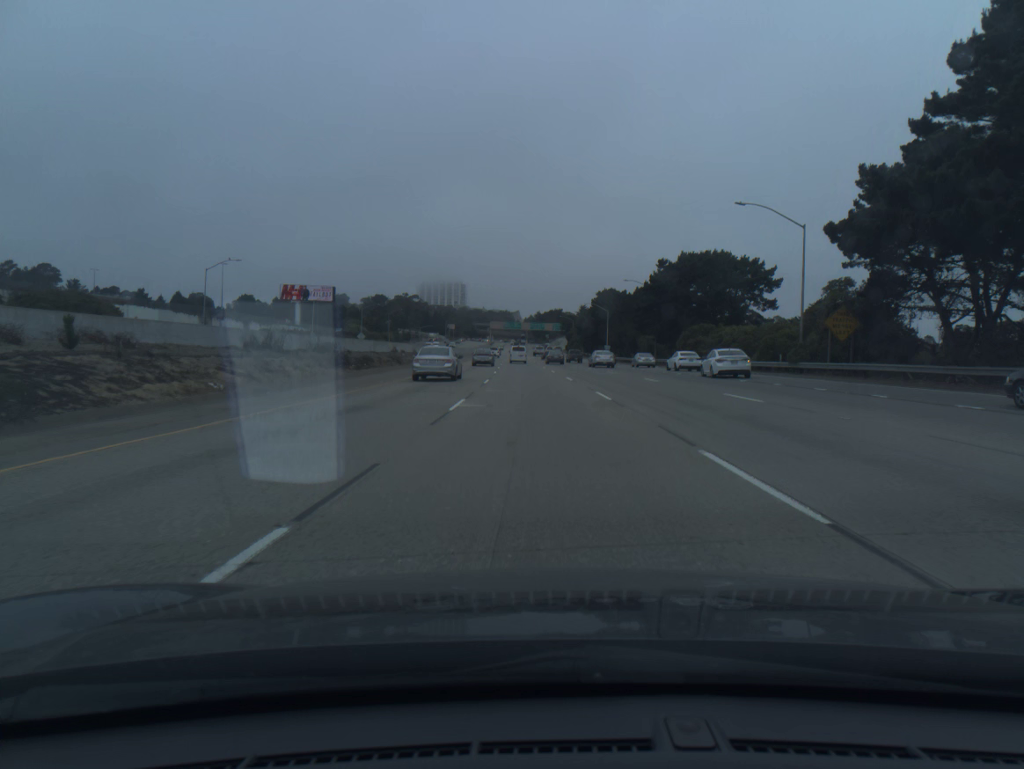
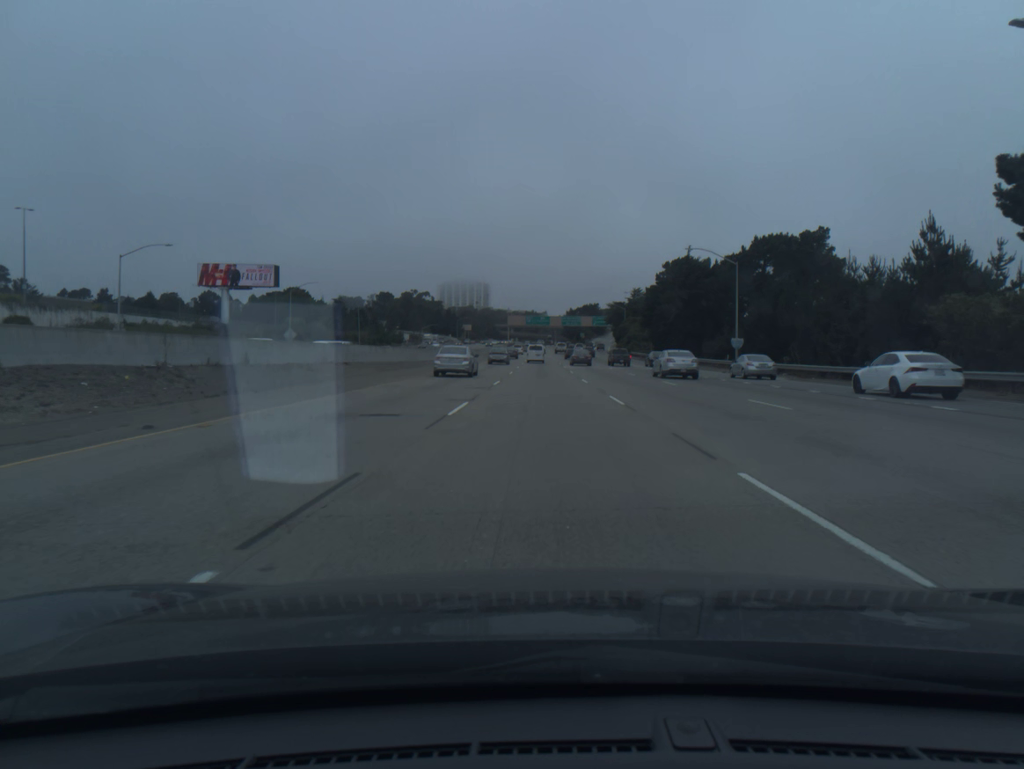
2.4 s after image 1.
(-1.7, +74.5) m; -2°
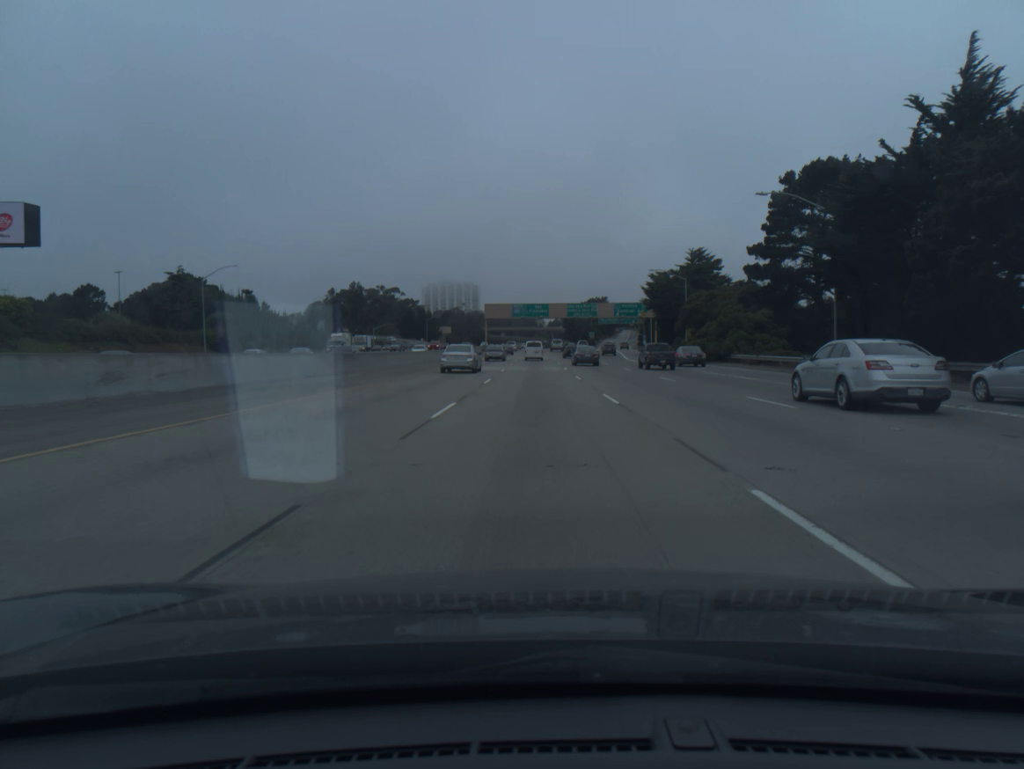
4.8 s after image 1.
(+0.4, +74.2) m; 0°
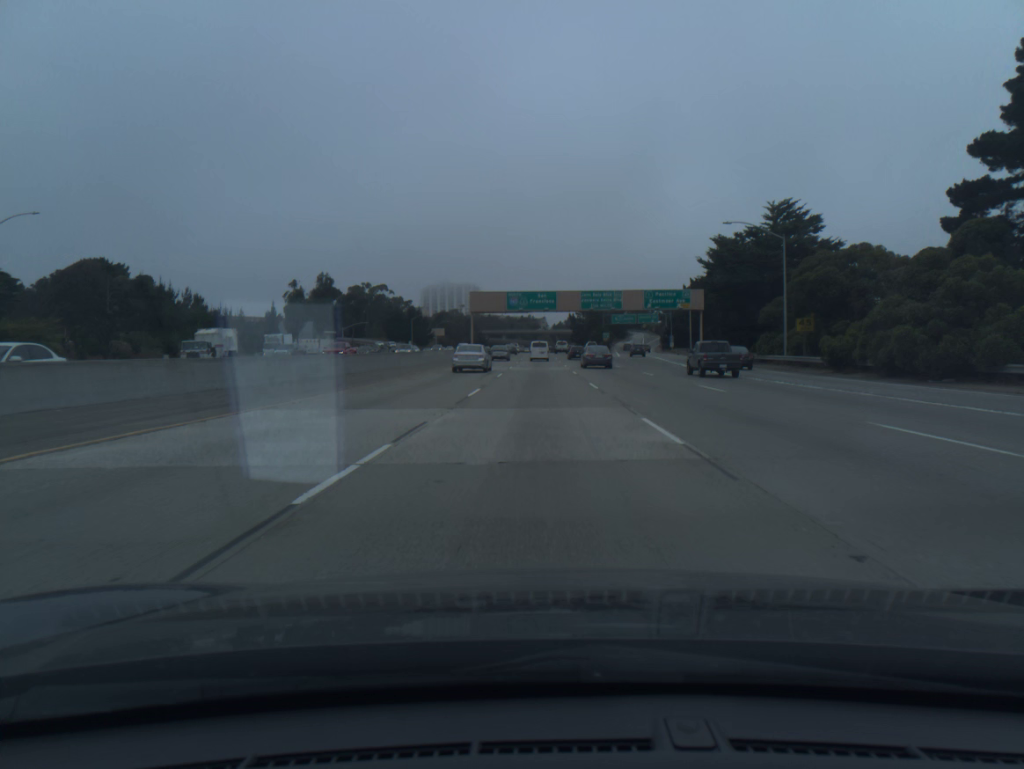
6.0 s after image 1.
(-0.1, +36.9) m; 0°
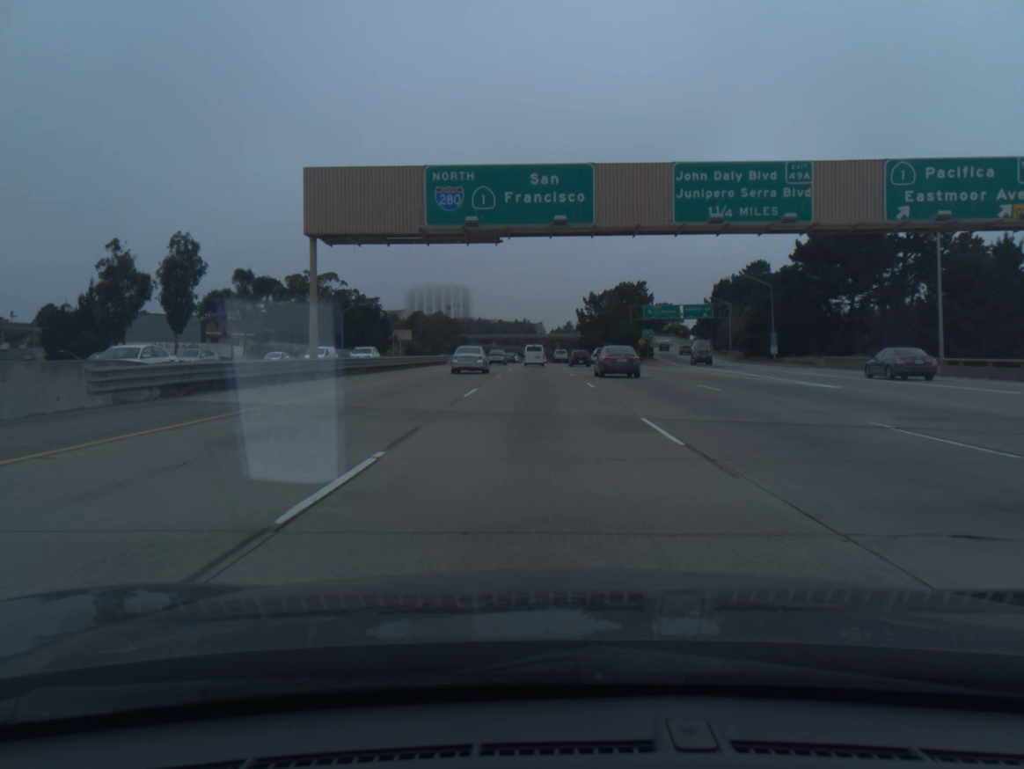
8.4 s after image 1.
(+0.1, +73.1) m; 0°
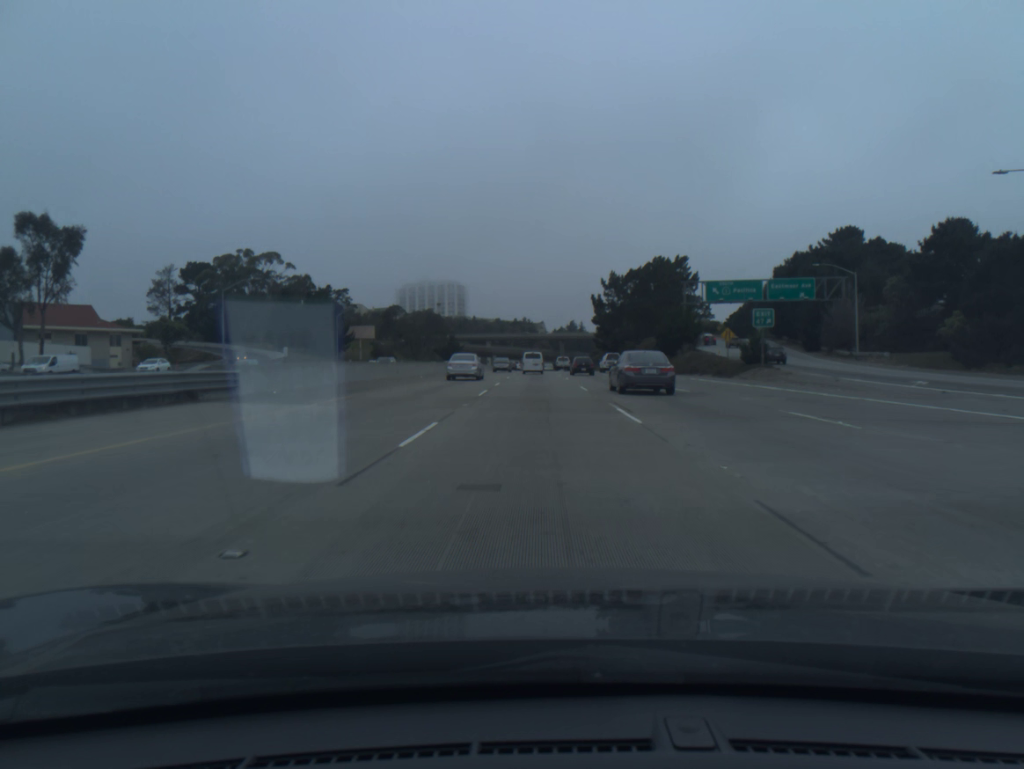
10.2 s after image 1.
(0.0, +54.0) m; 0°
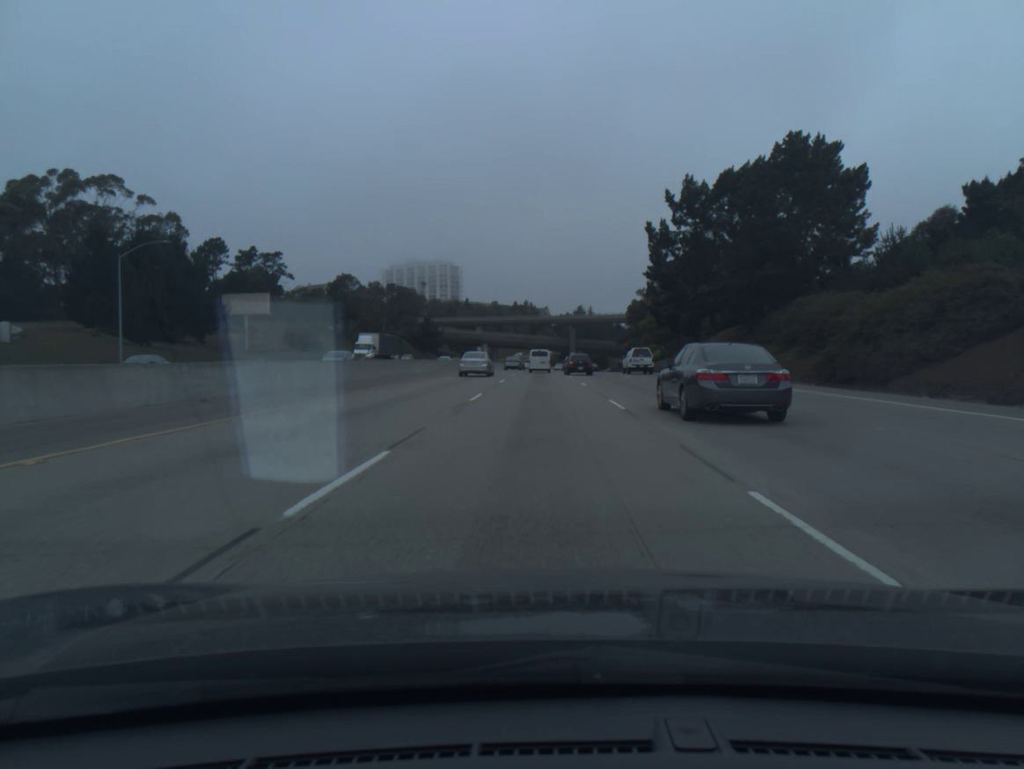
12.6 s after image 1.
(0.0, +71.5) m; 0°
